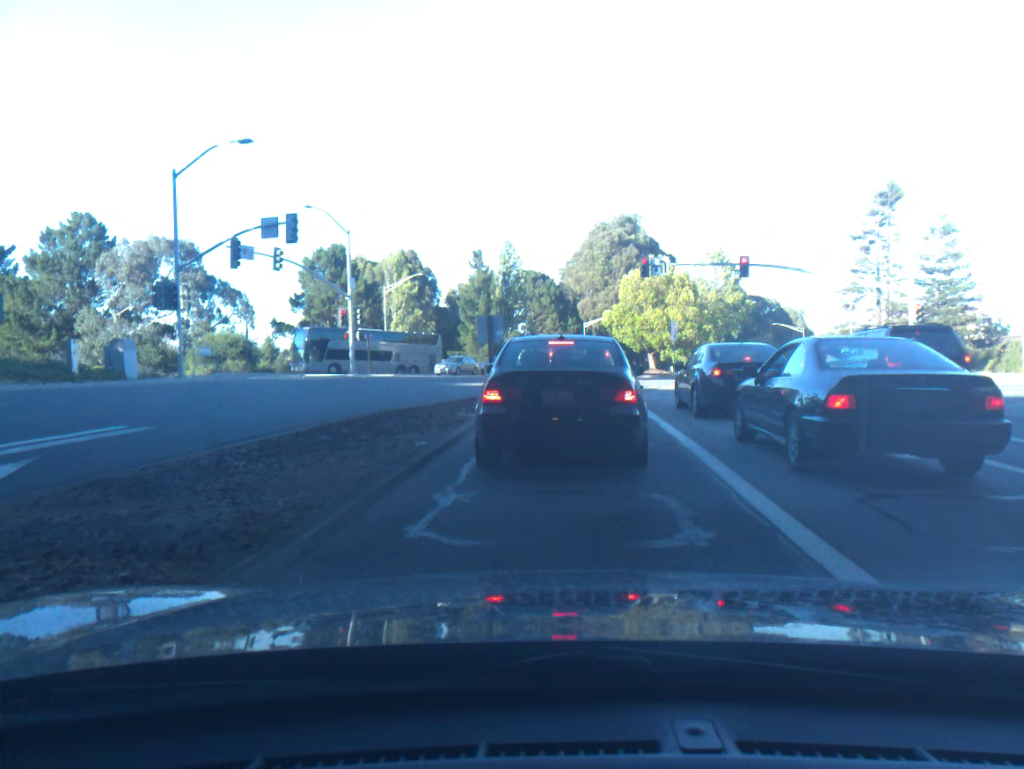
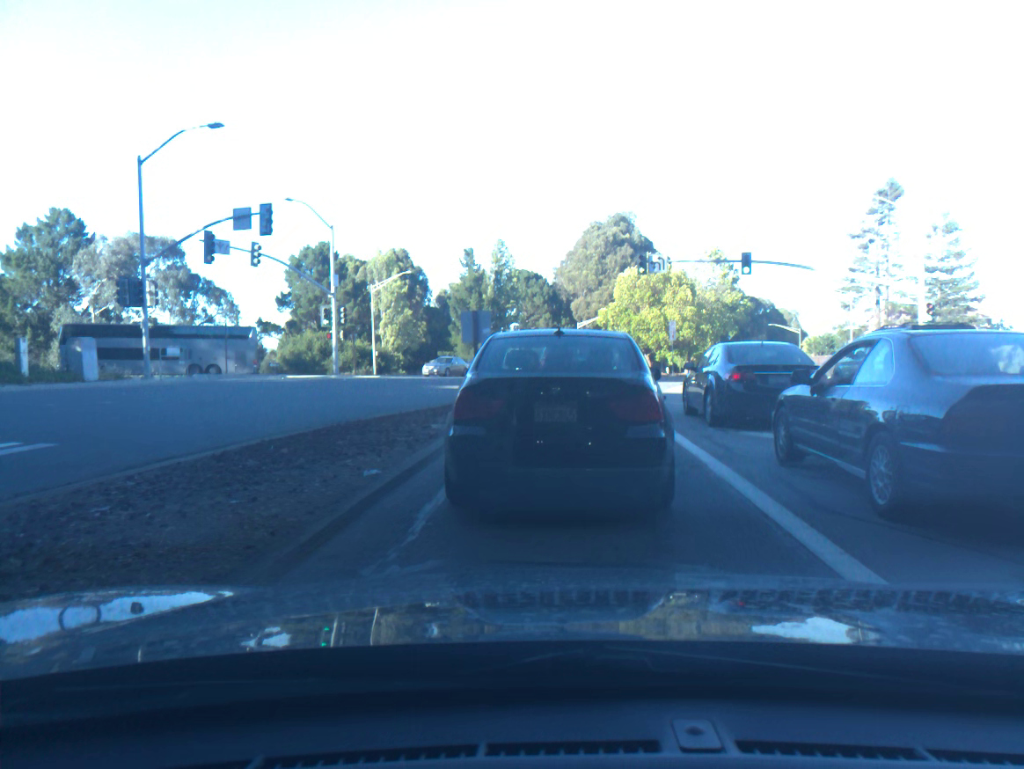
(+0.1, +2.1) m; +1°
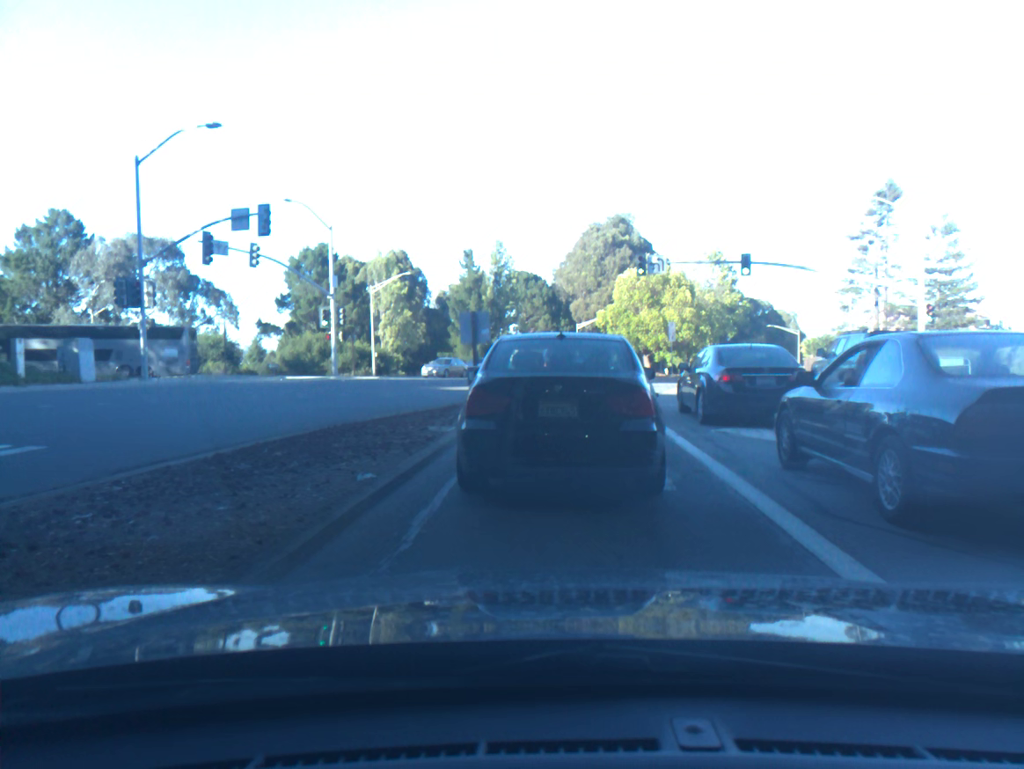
(0.0, +0.1) m; 0°
